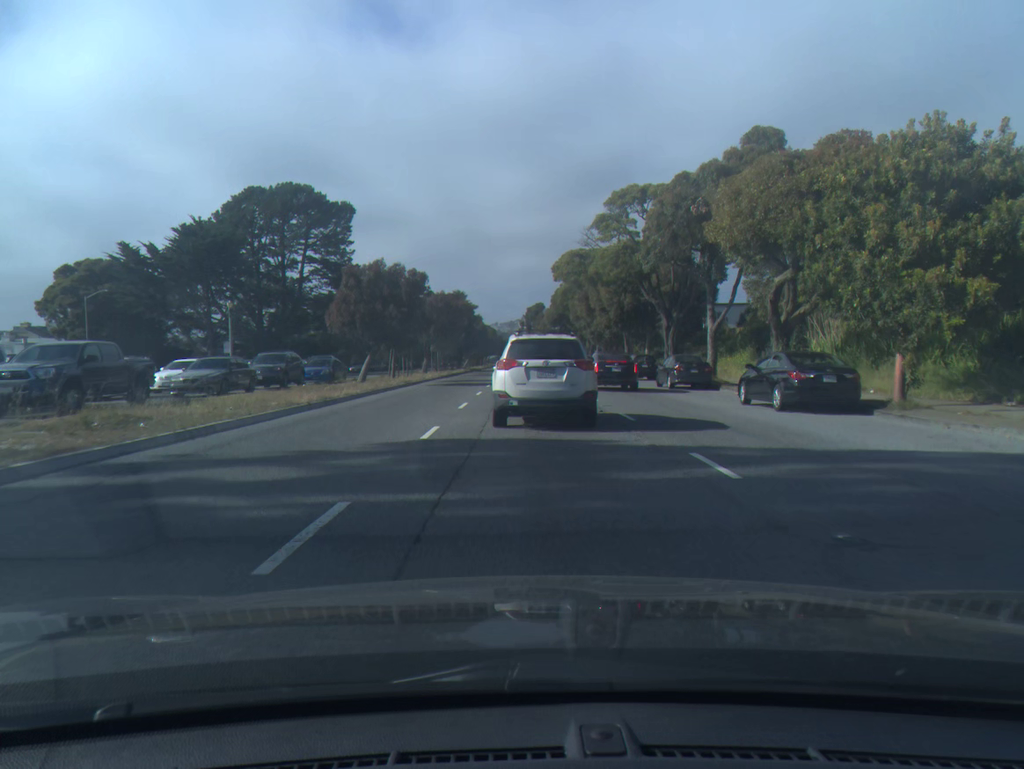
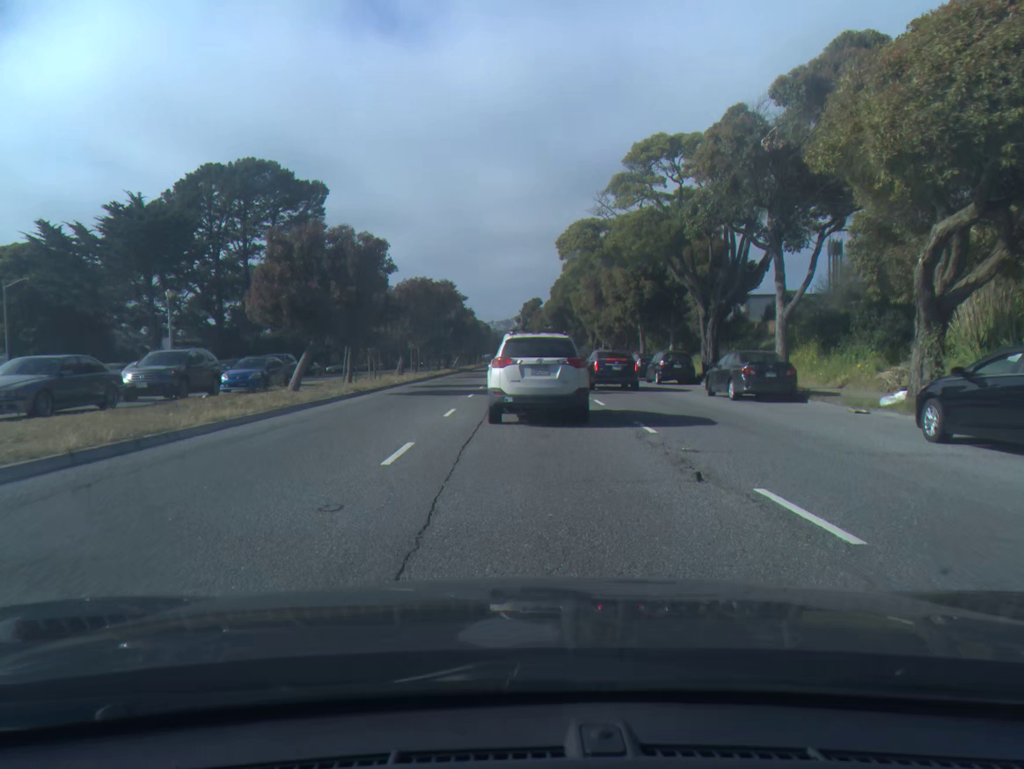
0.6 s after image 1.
(0.0, +10.2) m; 0°
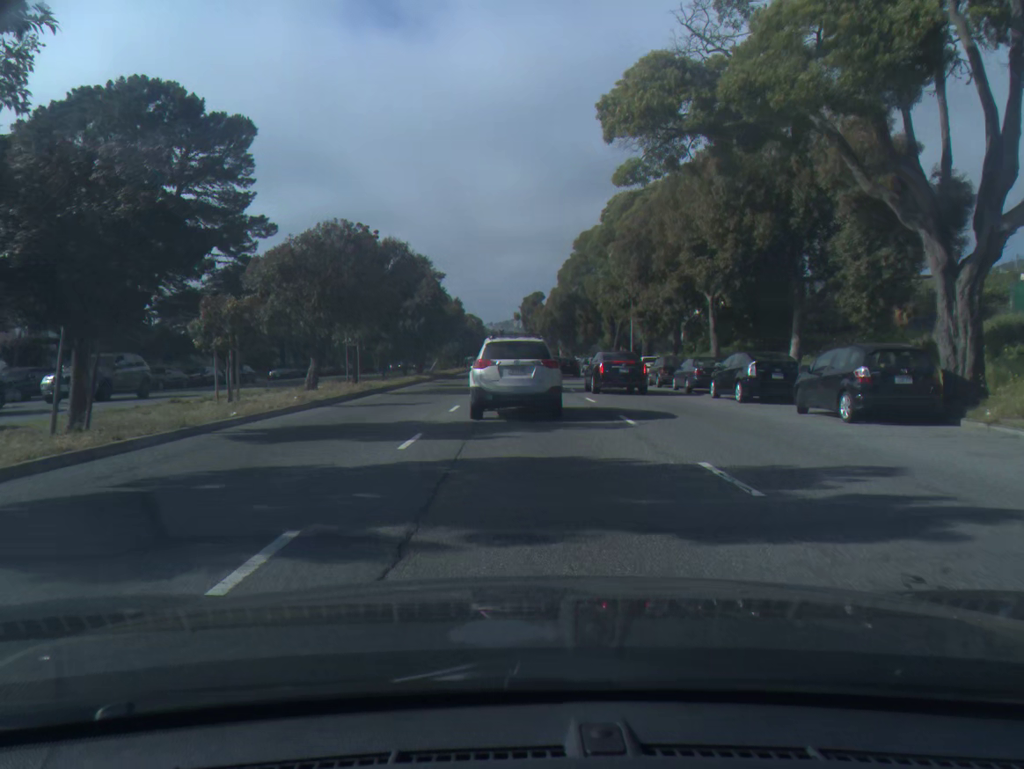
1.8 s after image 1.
(0.0, +20.5) m; 0°
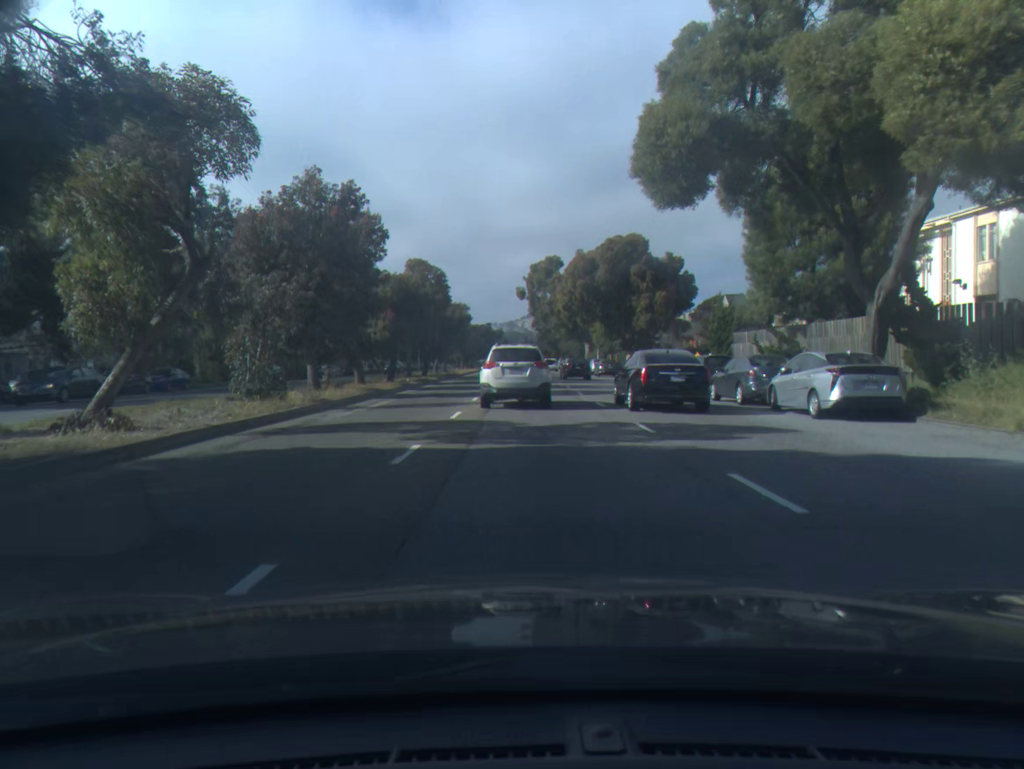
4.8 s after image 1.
(0.0, +52.4) m; 0°
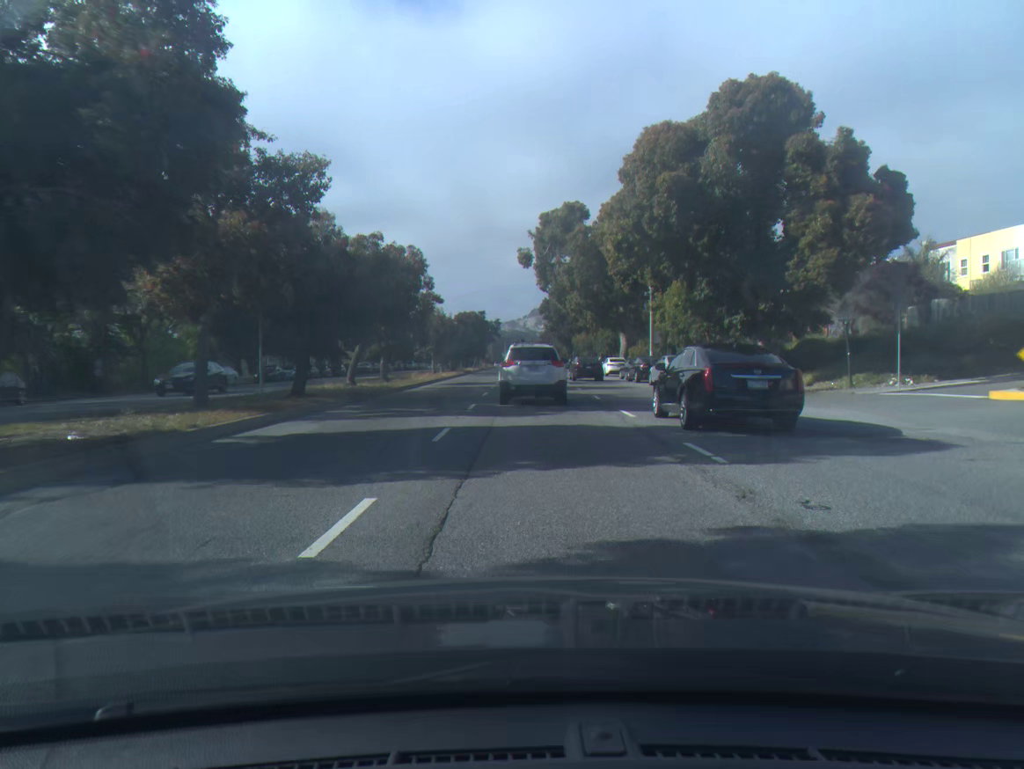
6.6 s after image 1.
(-0.1, +33.6) m; 0°
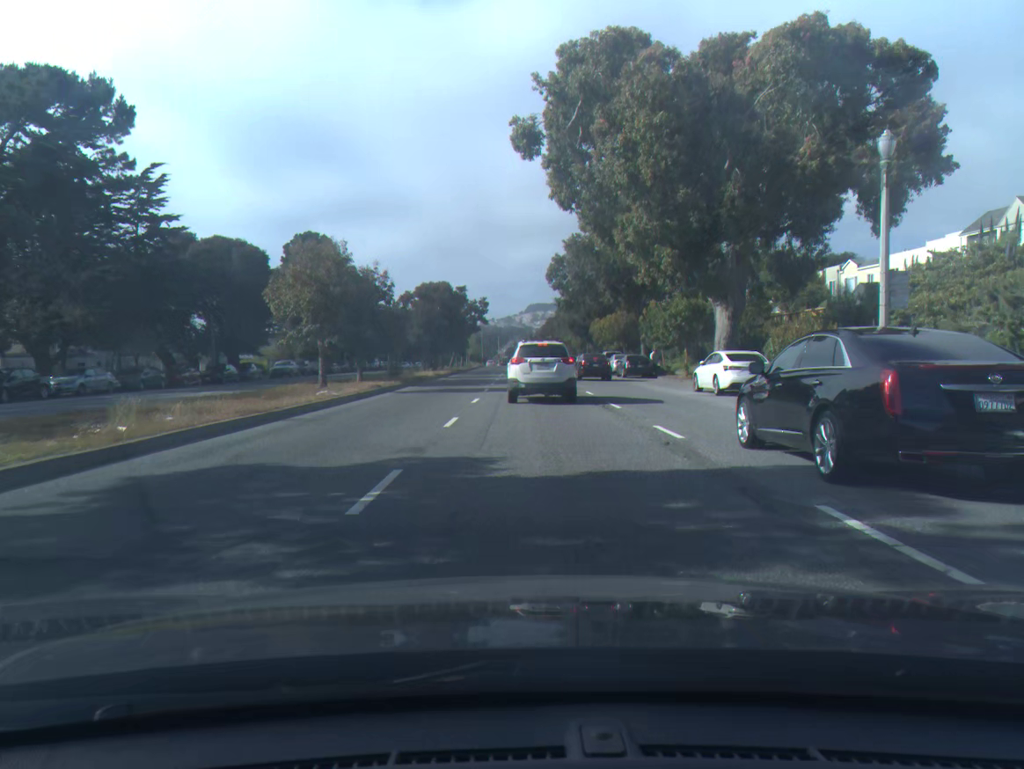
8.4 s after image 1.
(+0.1, +34.7) m; 0°
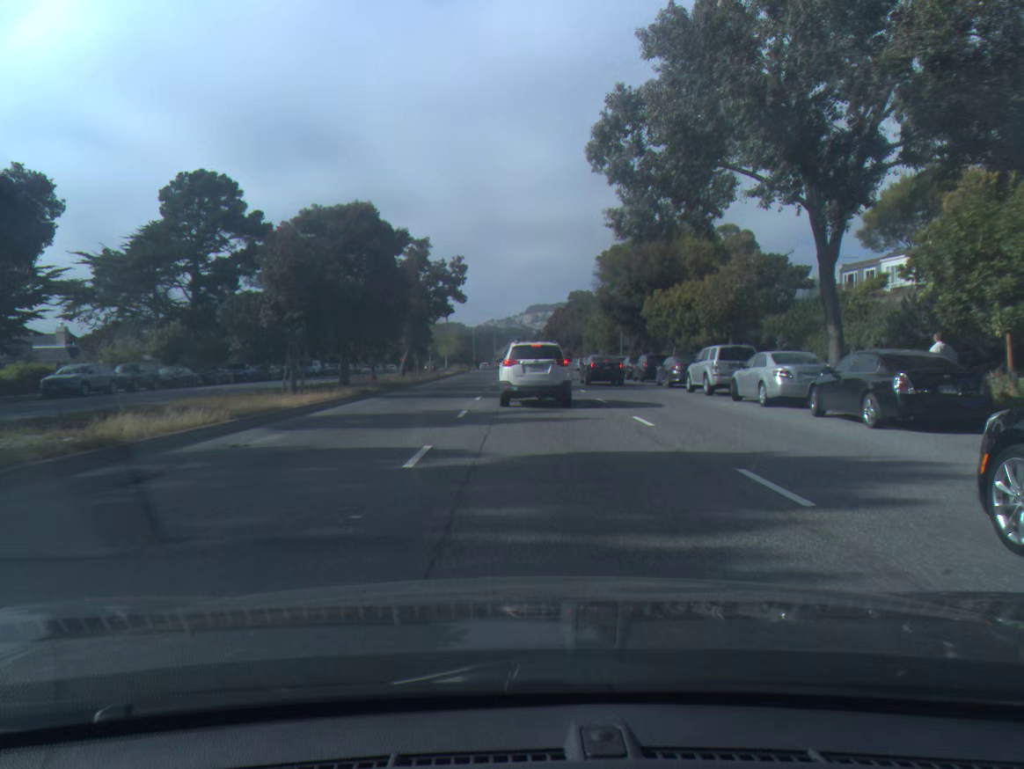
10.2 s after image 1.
(0.0, +34.0) m; 0°
